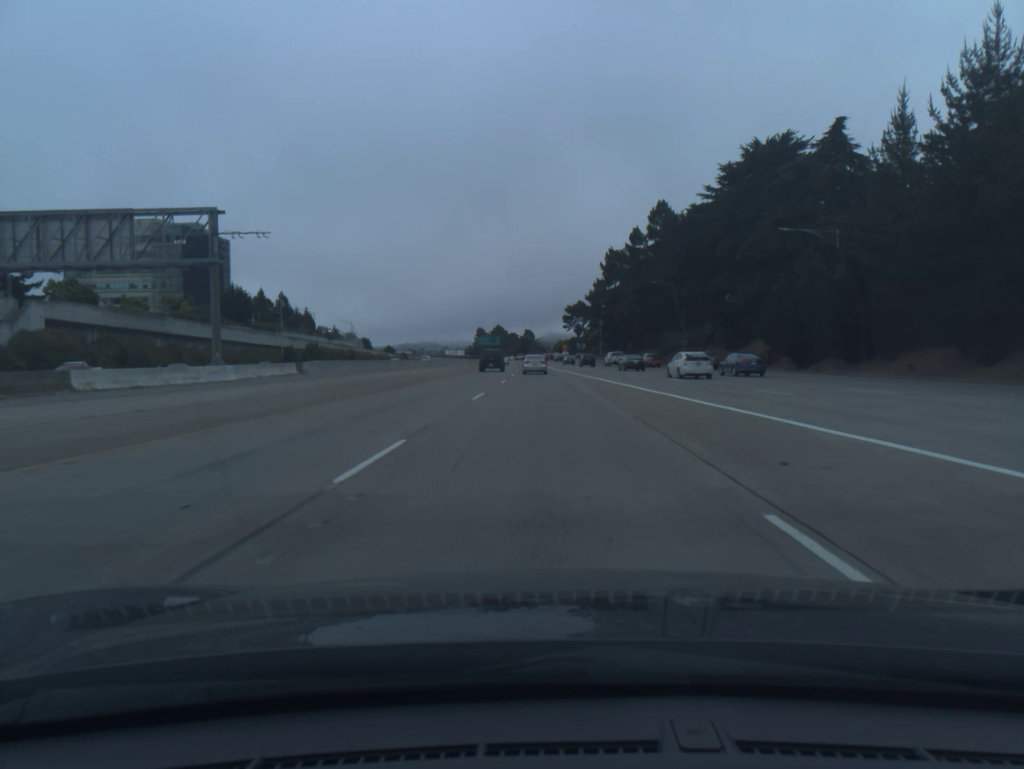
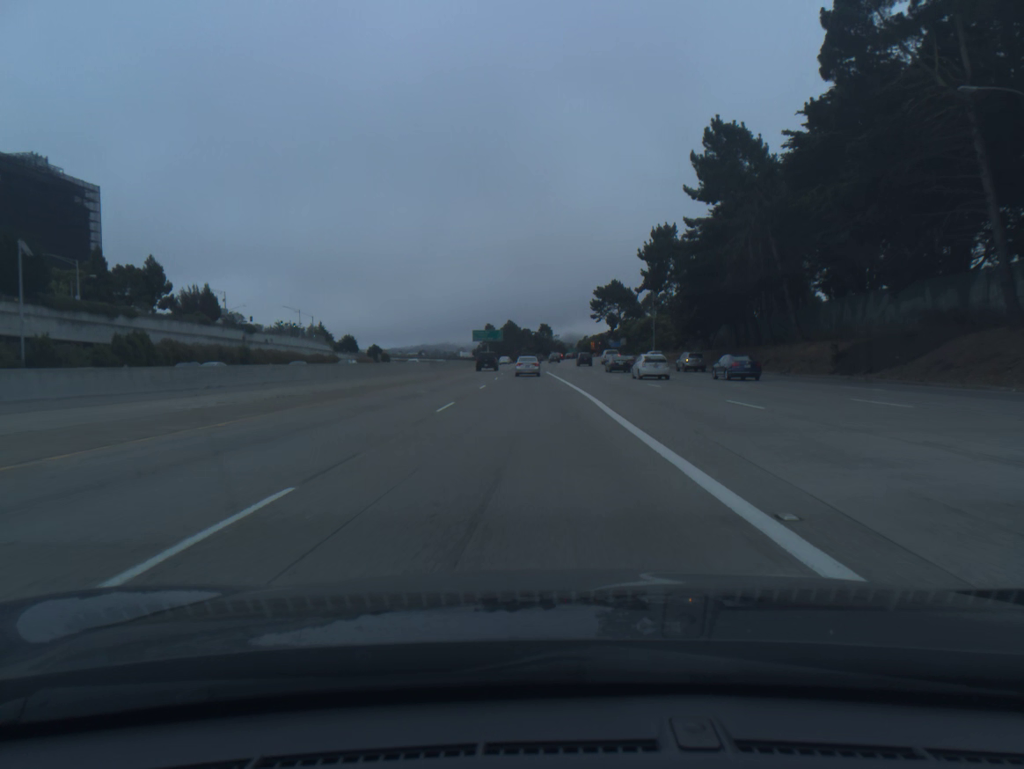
(-0.2, +77.2) m; -1°
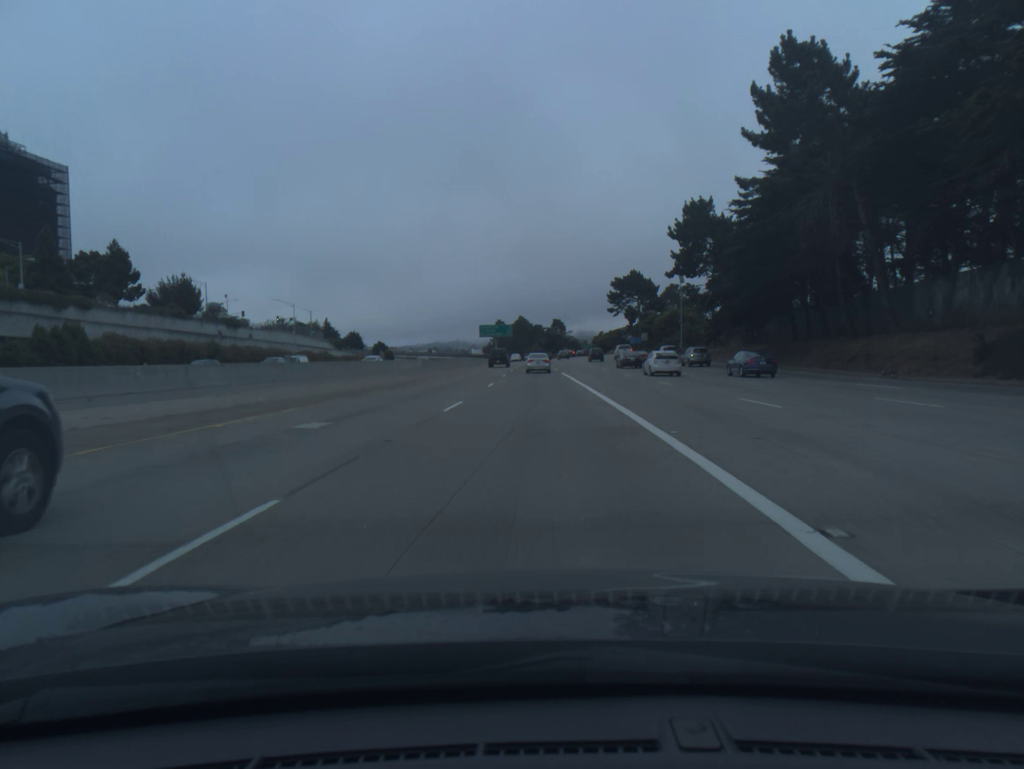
(-0.1, +15.3) m; -1°
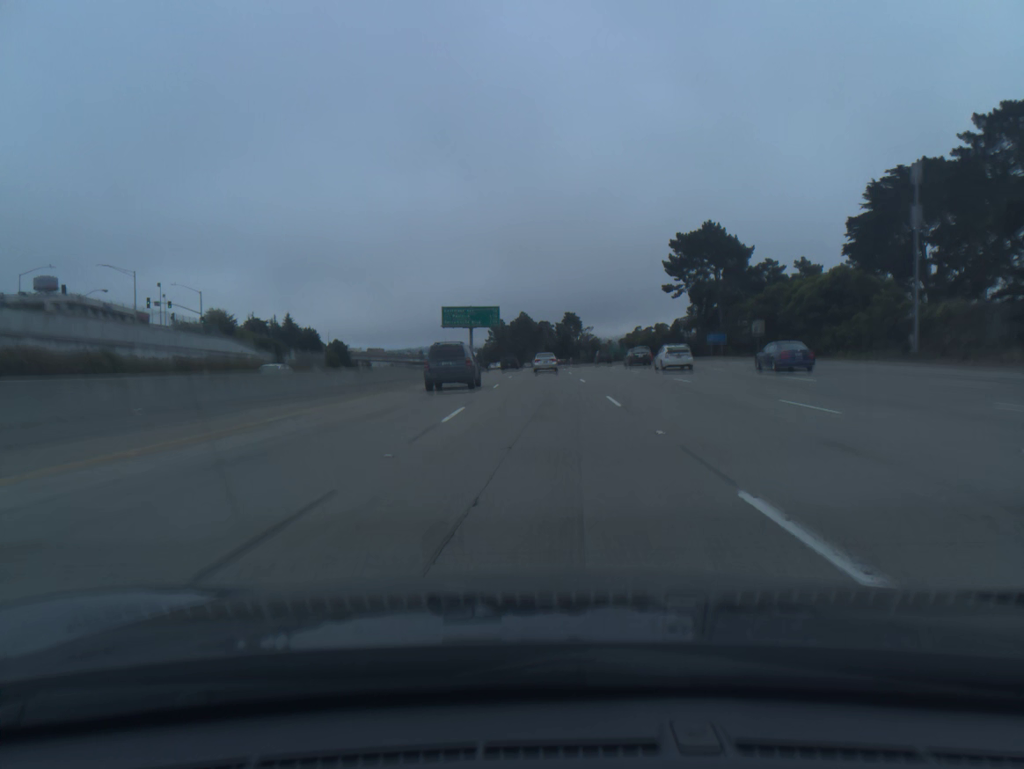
(-0.7, +76.4) m; 0°
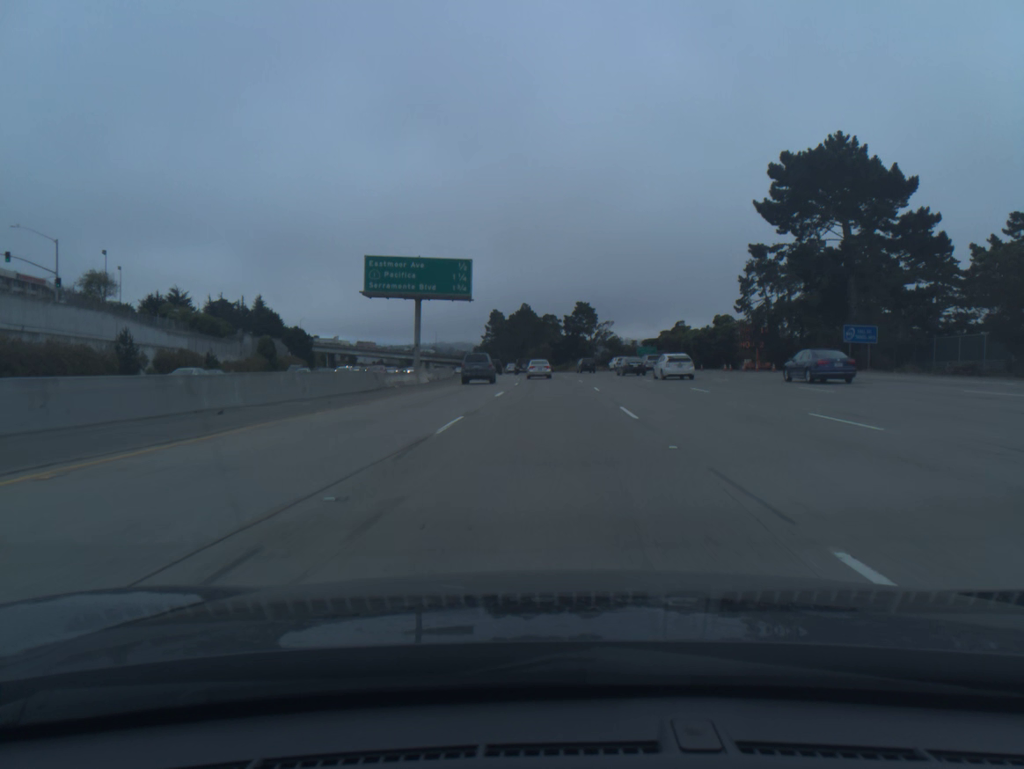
(0.0, +45.7) m; 0°
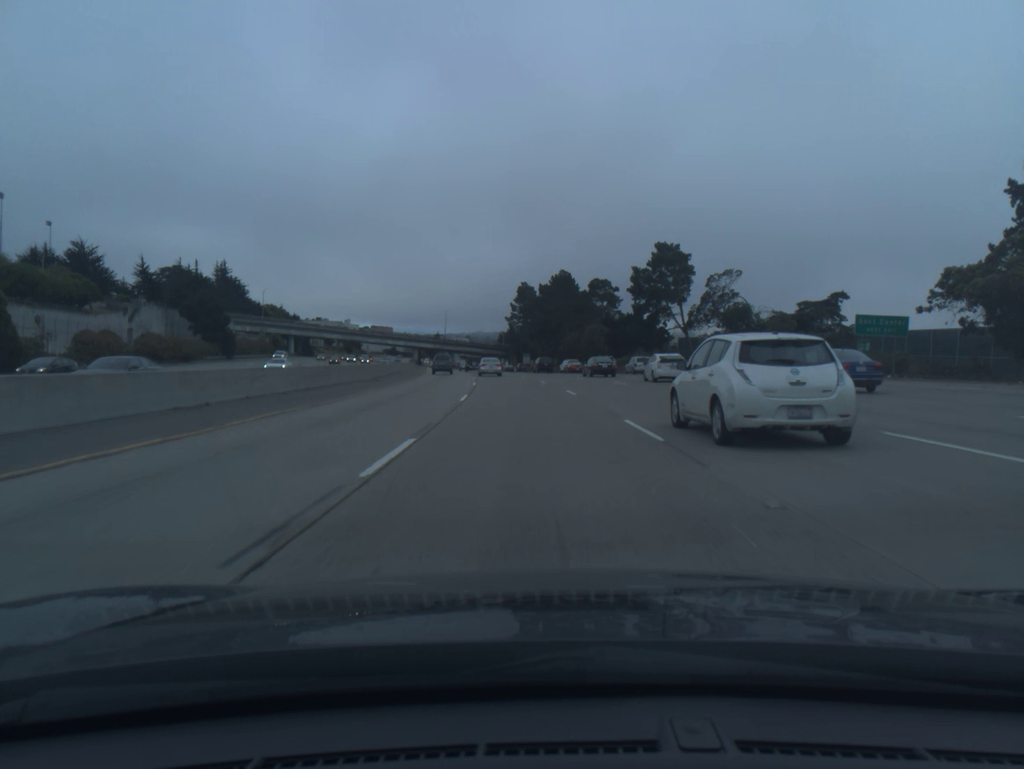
(-0.7, +77.2) m; -3°
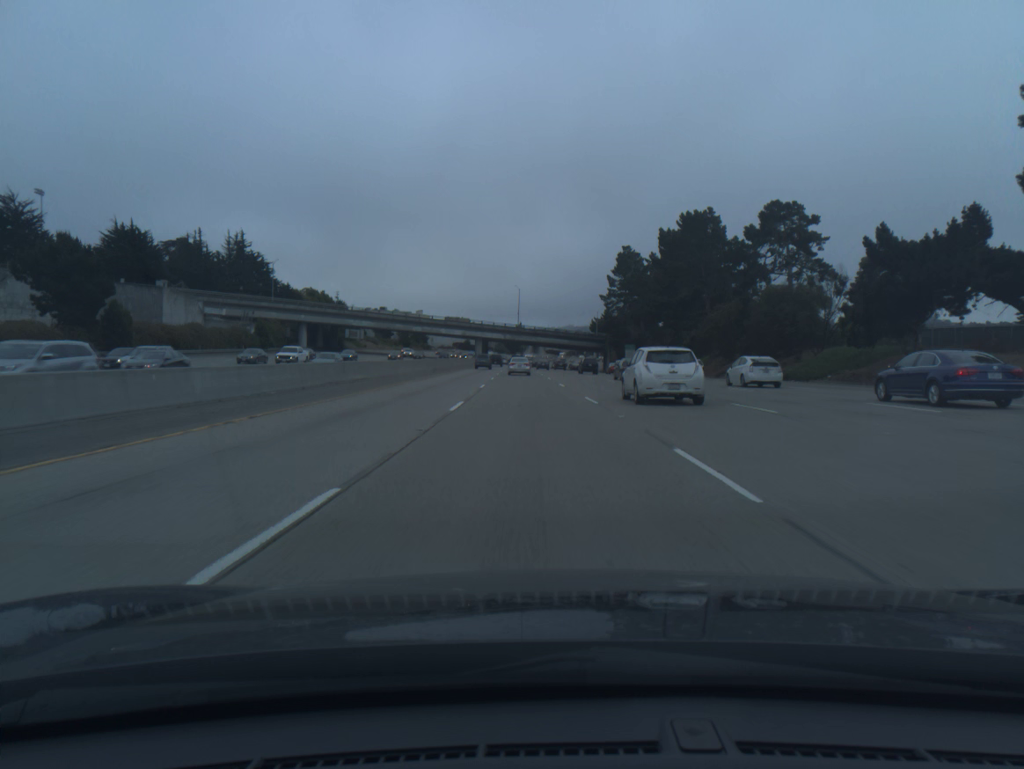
(-3.7, +63.2) m; -7°
